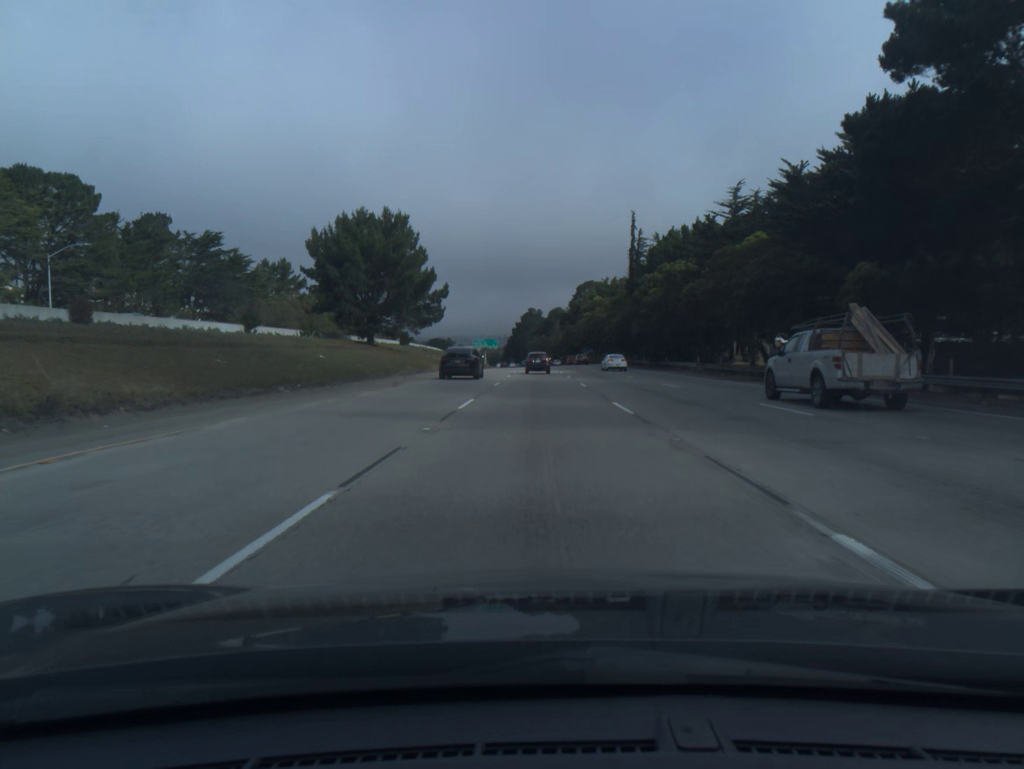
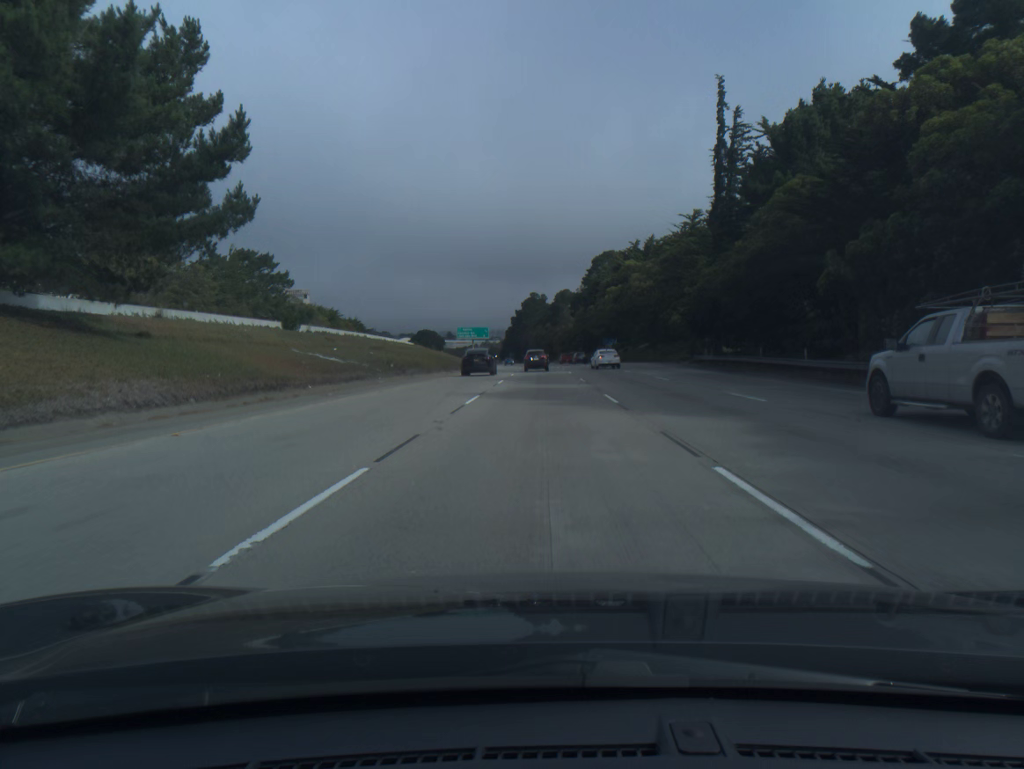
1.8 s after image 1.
(-0.1, +55.4) m; 0°
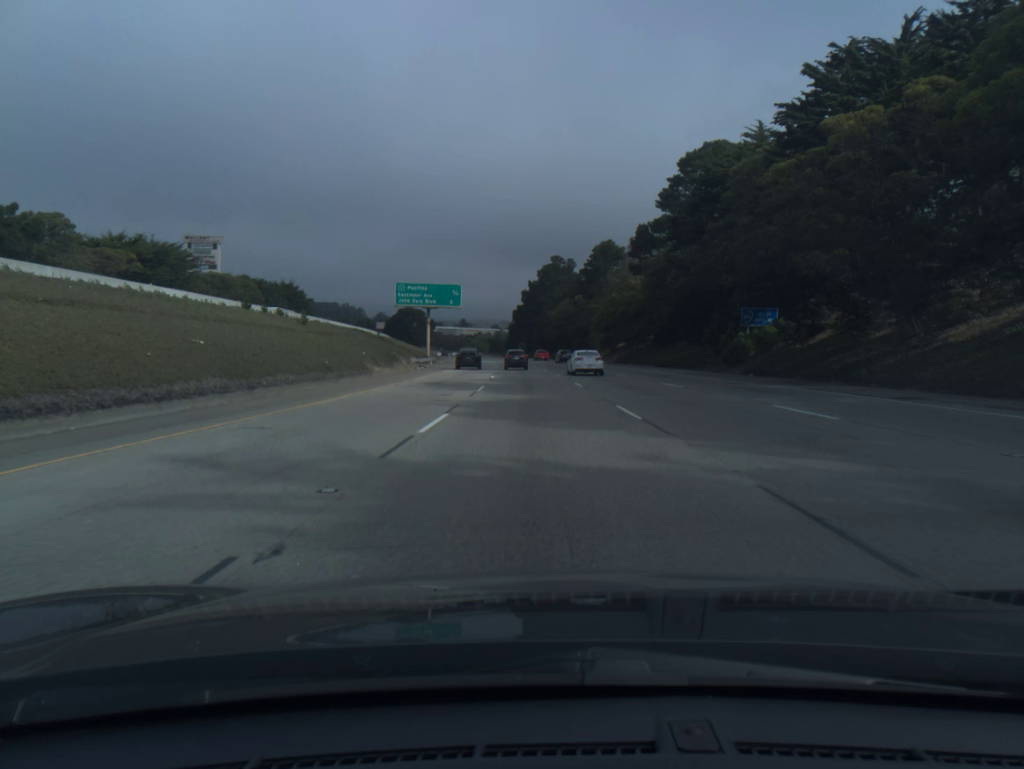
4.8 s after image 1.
(-0.6, +92.1) m; -1°
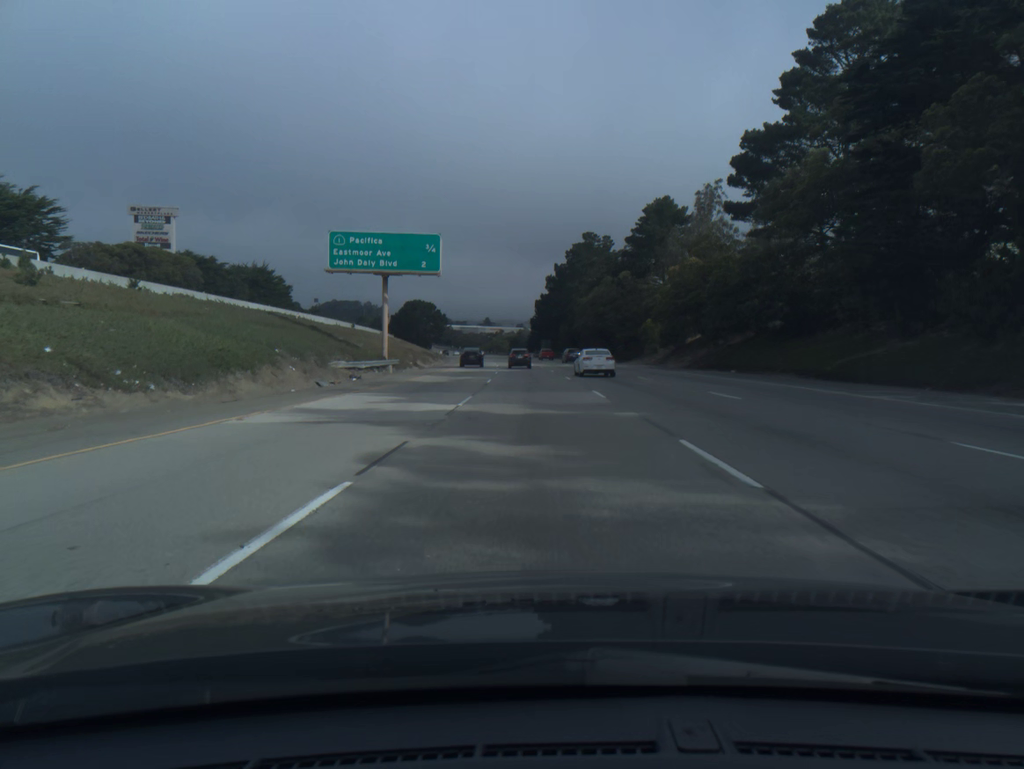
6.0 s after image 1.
(-0.6, +36.9) m; -2°
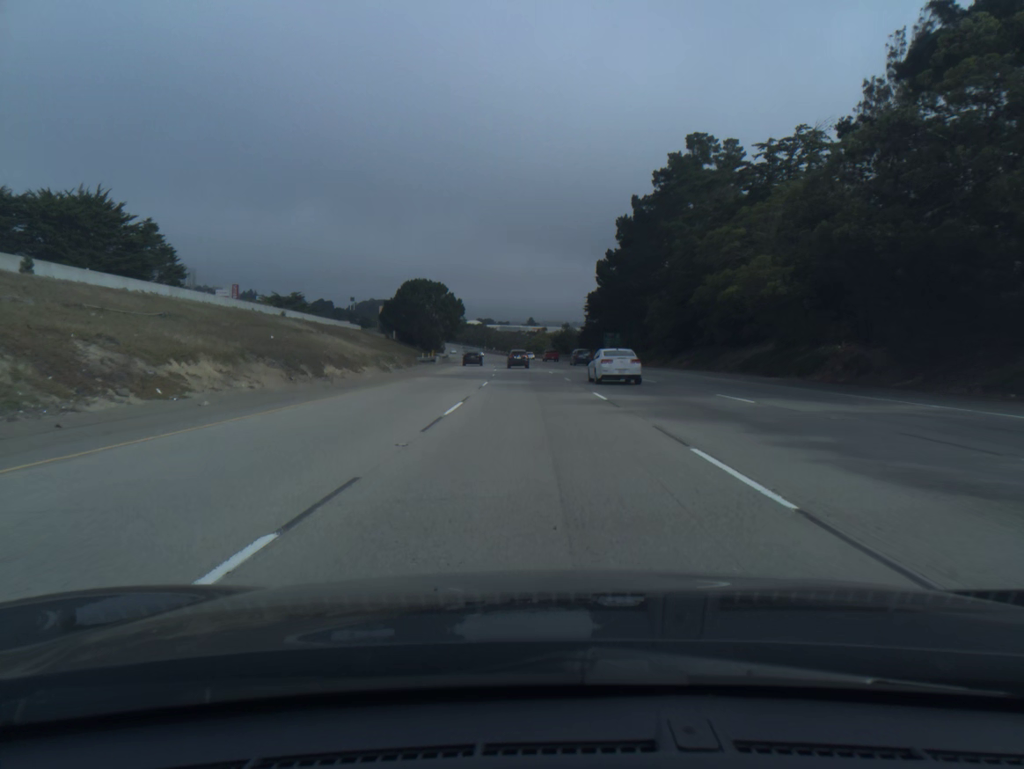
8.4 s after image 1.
(-2.3, +74.0) m; -3°
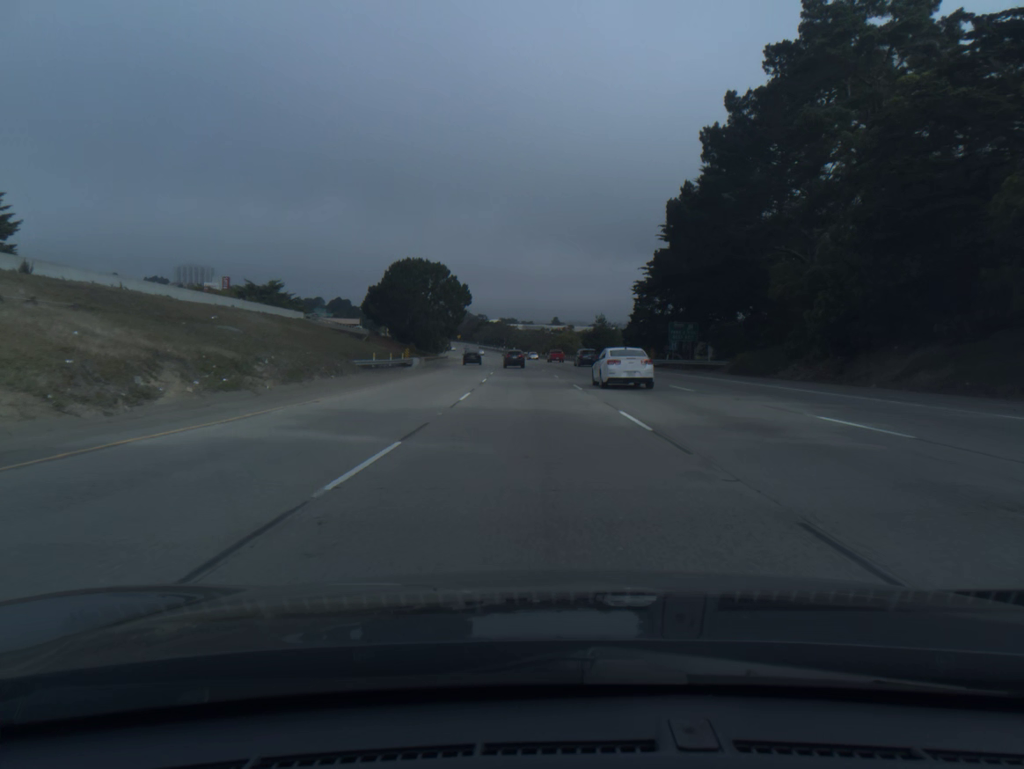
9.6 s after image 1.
(-0.5, +37.2) m; -2°
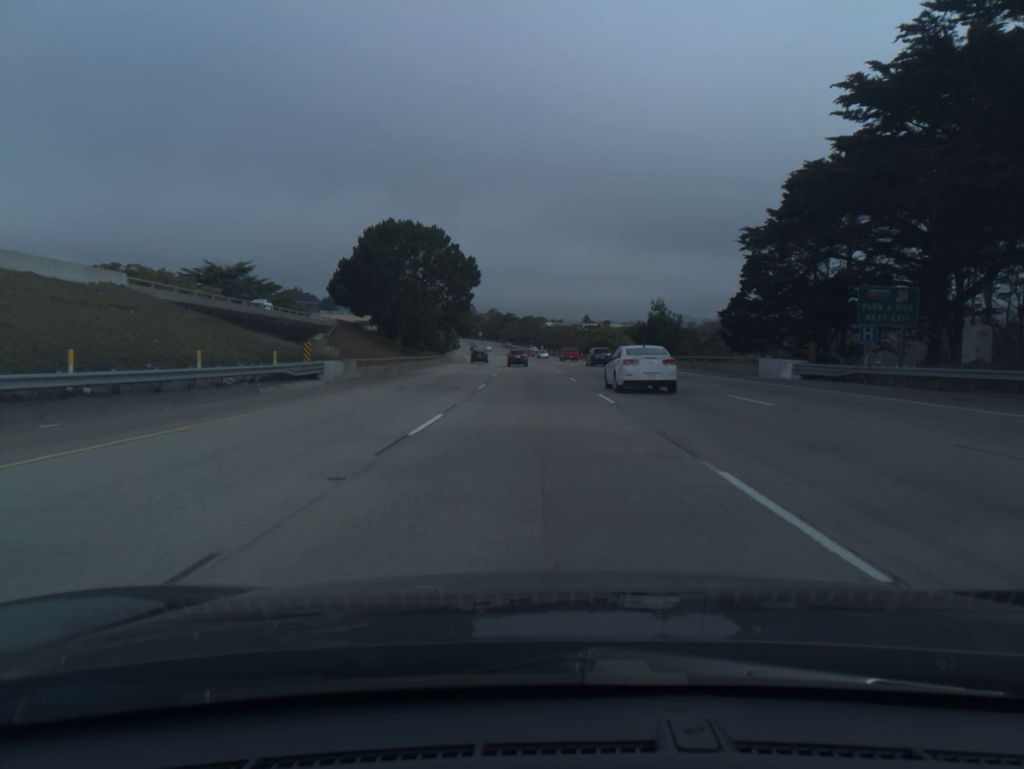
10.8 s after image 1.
(-0.7, +37.5) m; -2°
